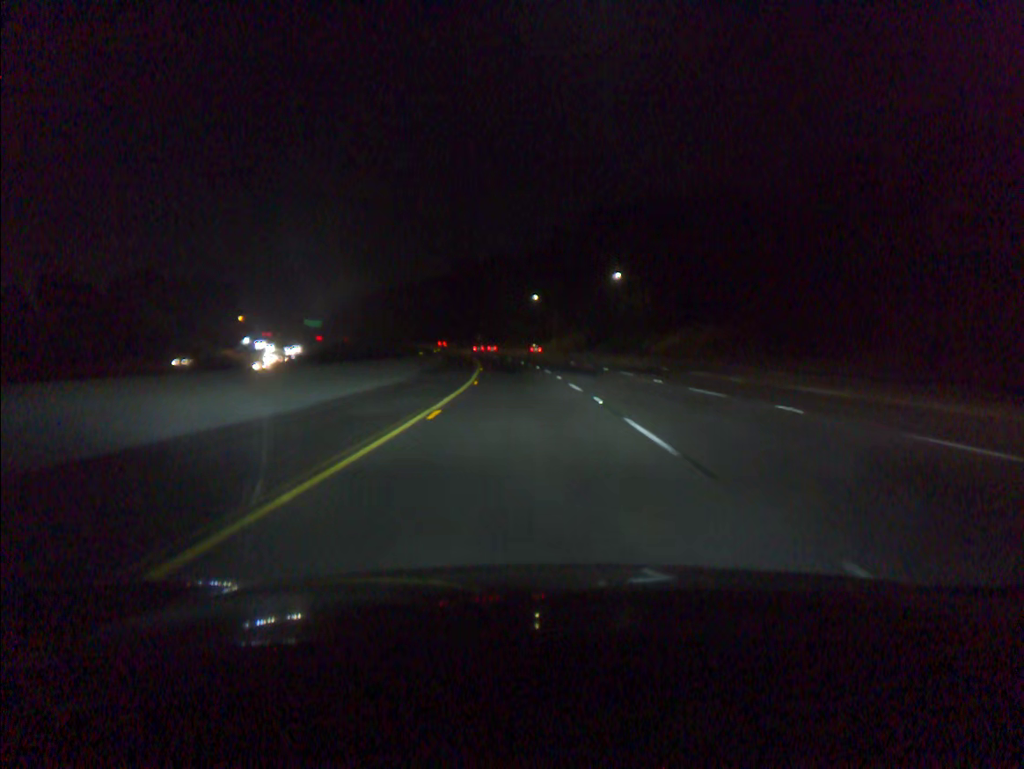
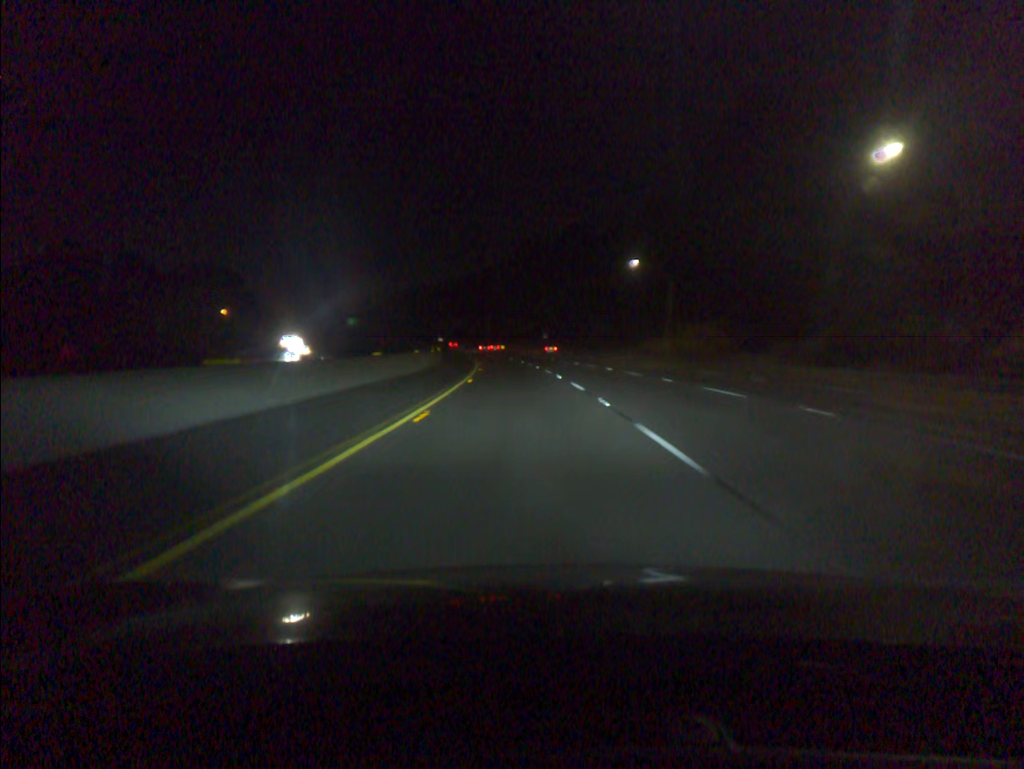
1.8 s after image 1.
(-2.9, +59.7) m; -6°
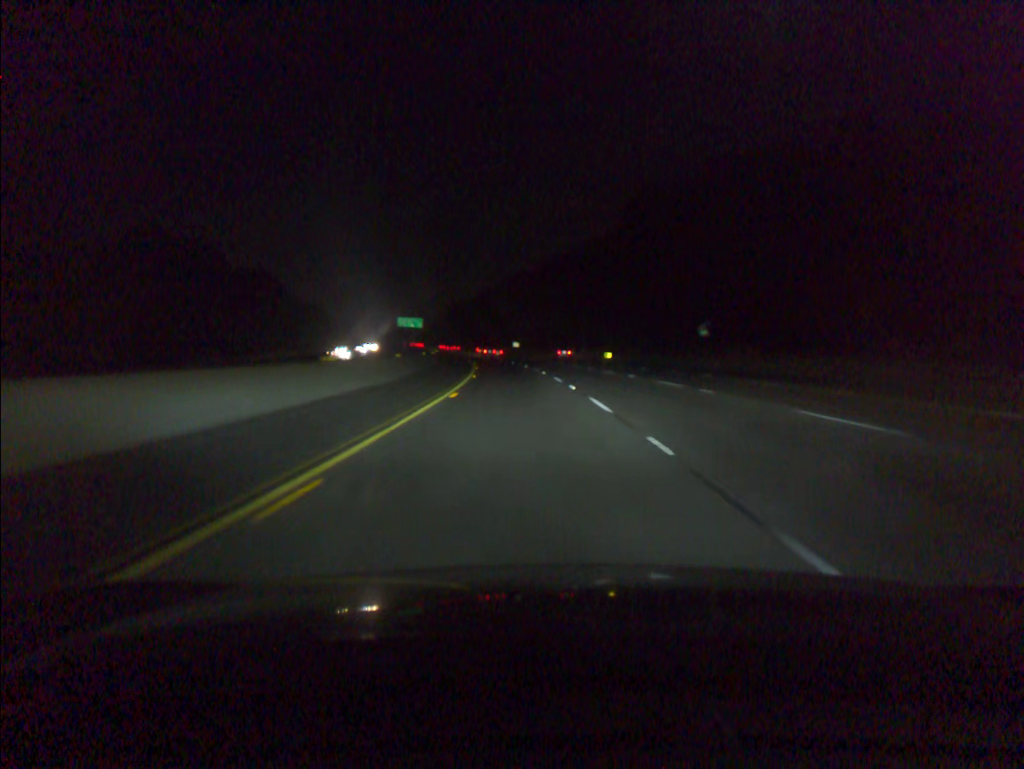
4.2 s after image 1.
(-5.1, +79.9) m; -7°
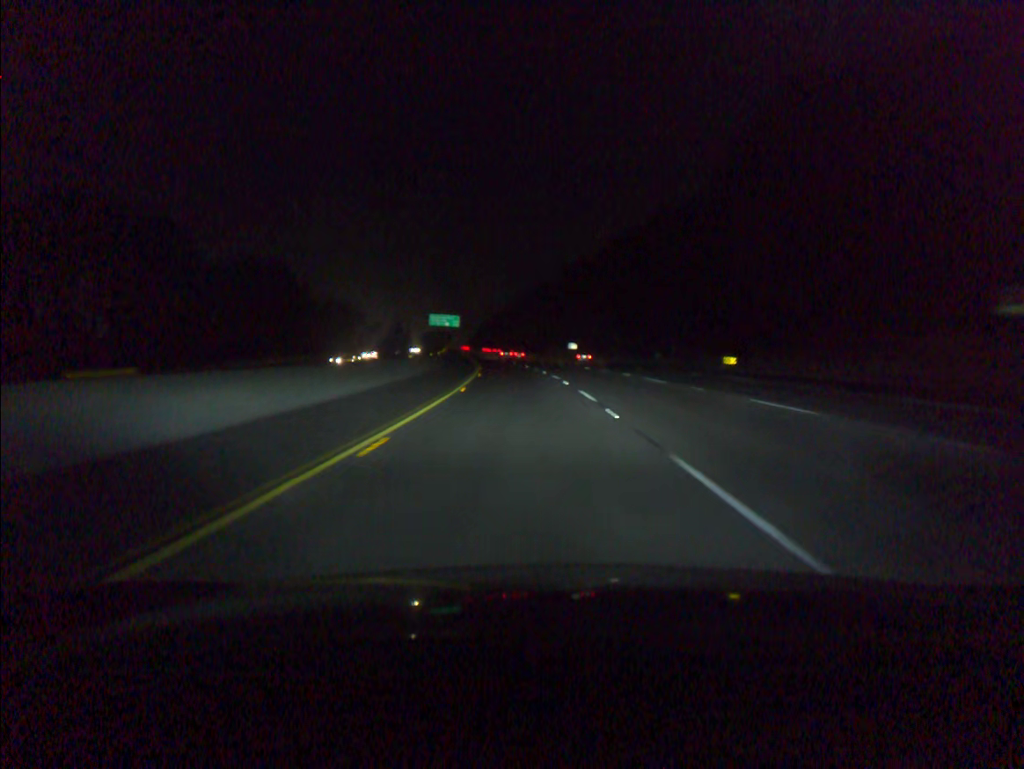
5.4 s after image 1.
(-1.4, +40.2) m; -4°
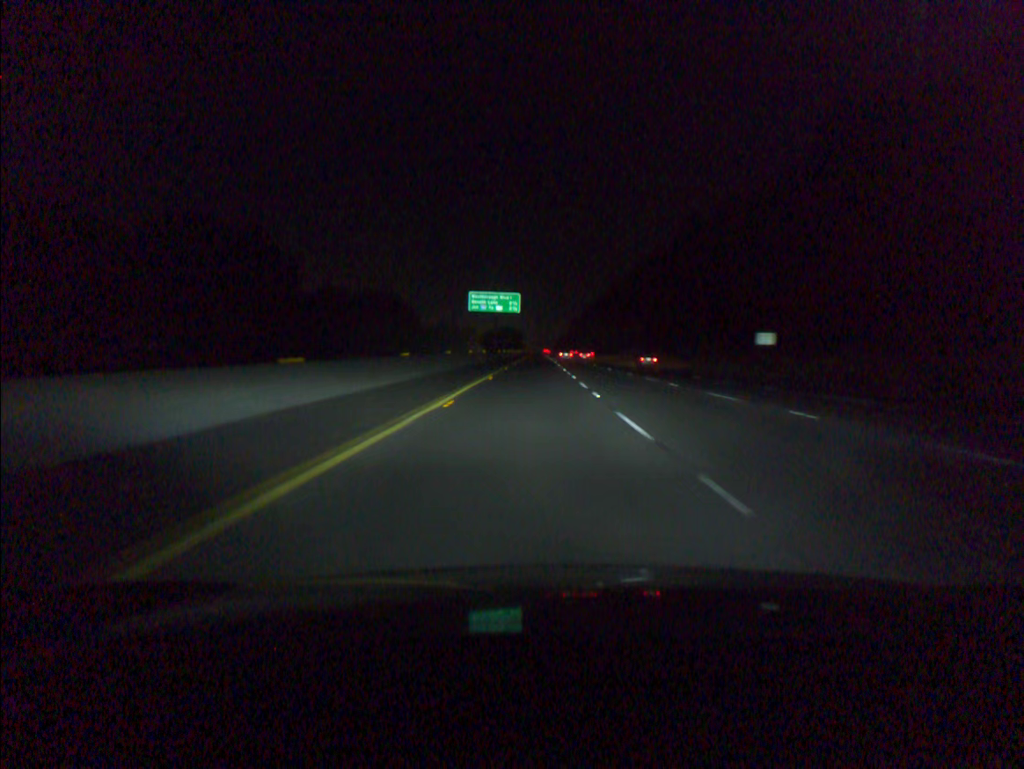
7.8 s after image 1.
(-5.0, +80.4) m; -6°
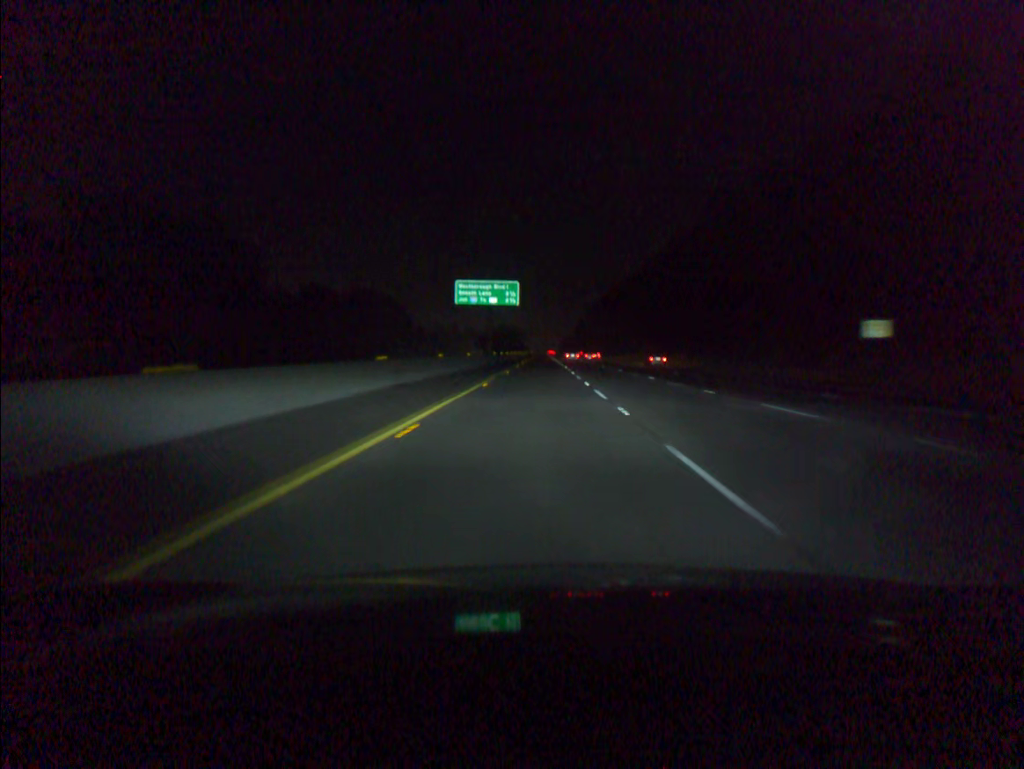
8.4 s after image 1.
(-0.1, +20.2) m; 0°
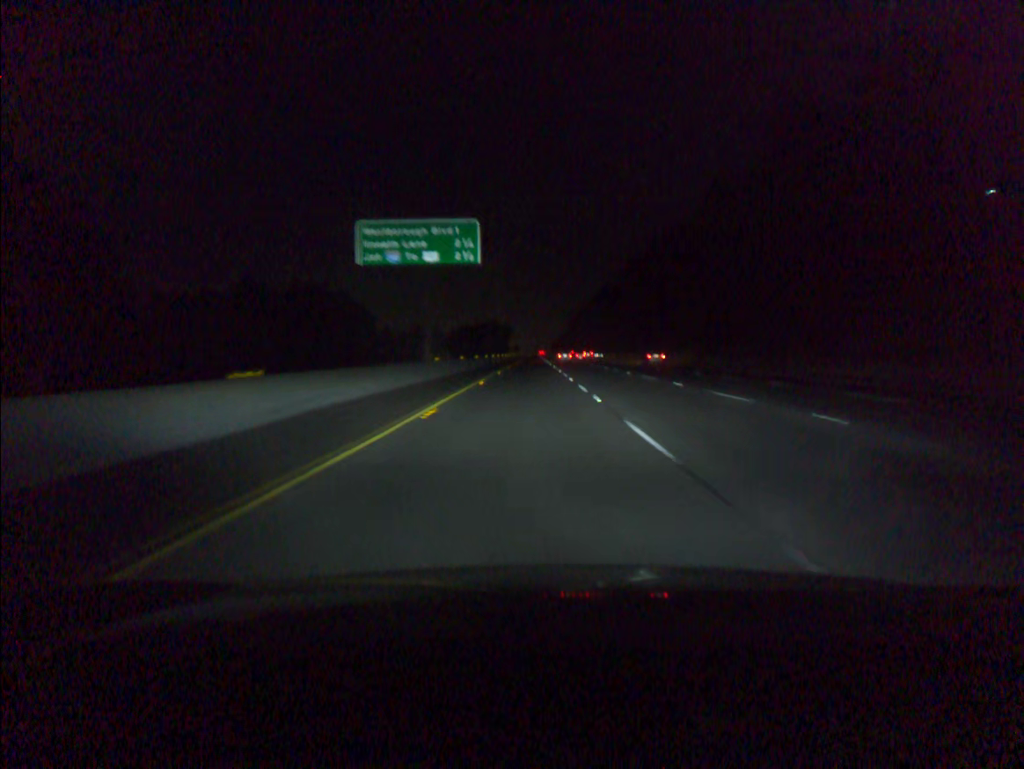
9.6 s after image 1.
(+0.2, +40.4) m; +1°
